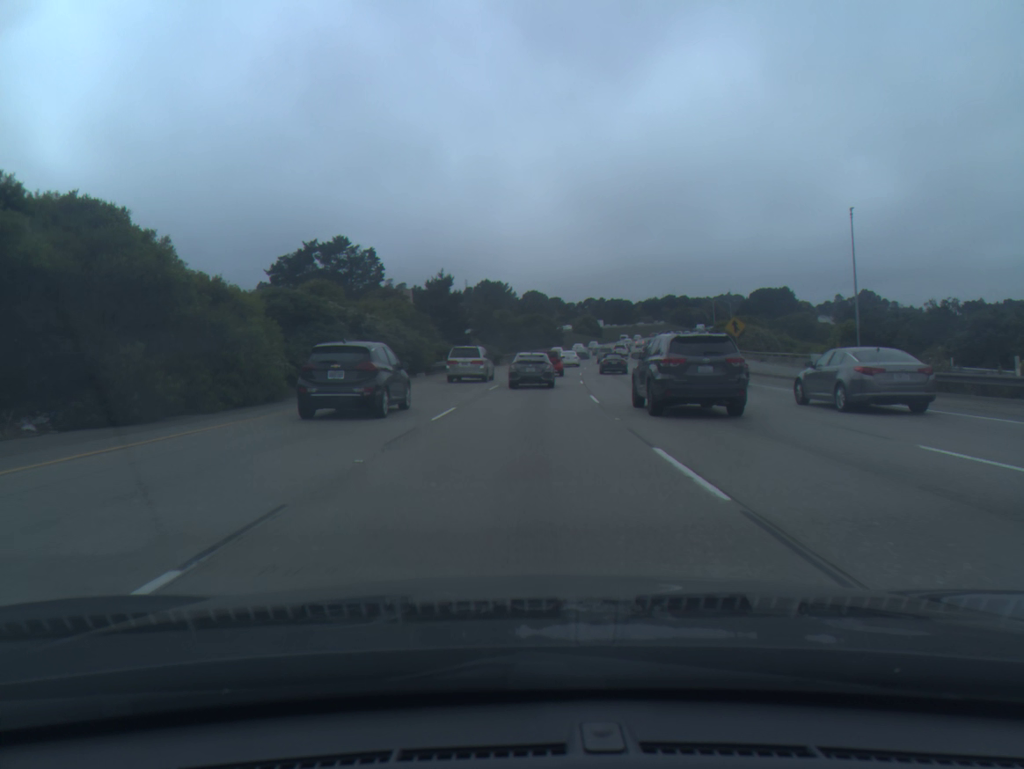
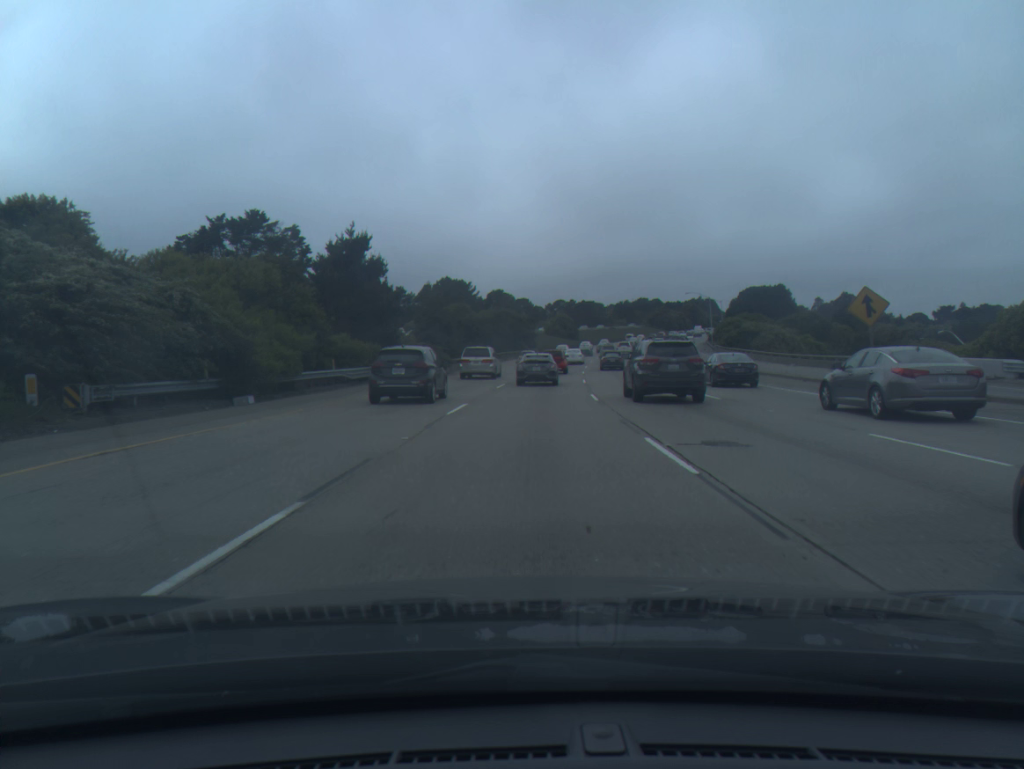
(+0.6, +27.5) m; +3°
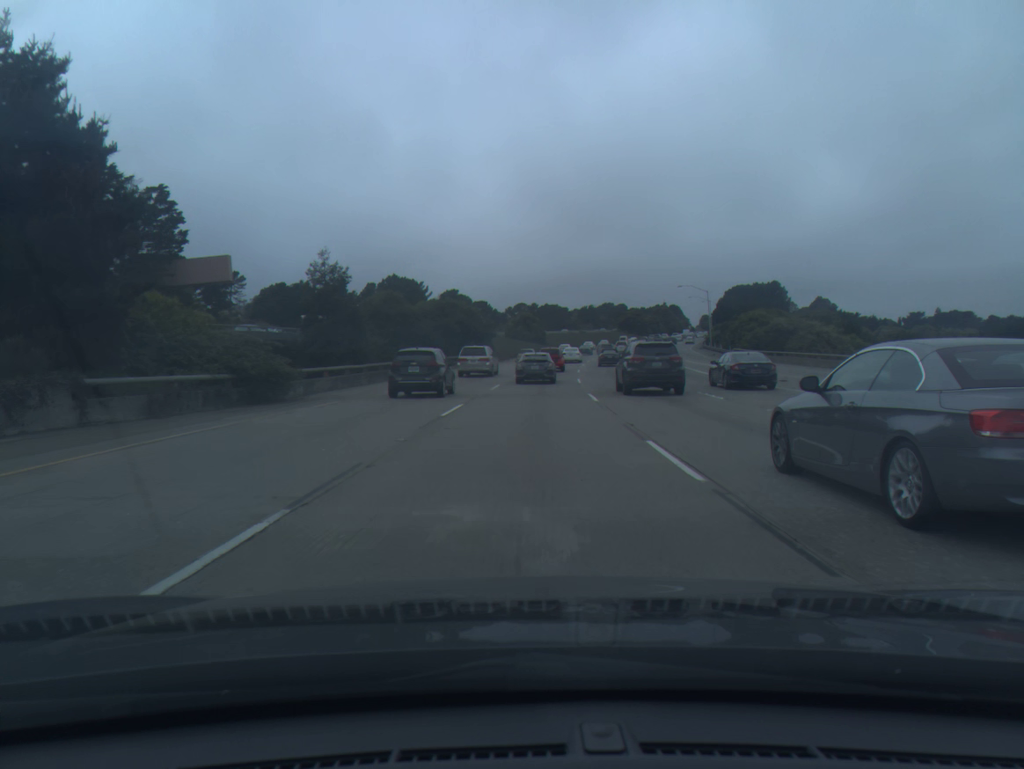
(+0.8, +29.6) m; +3°
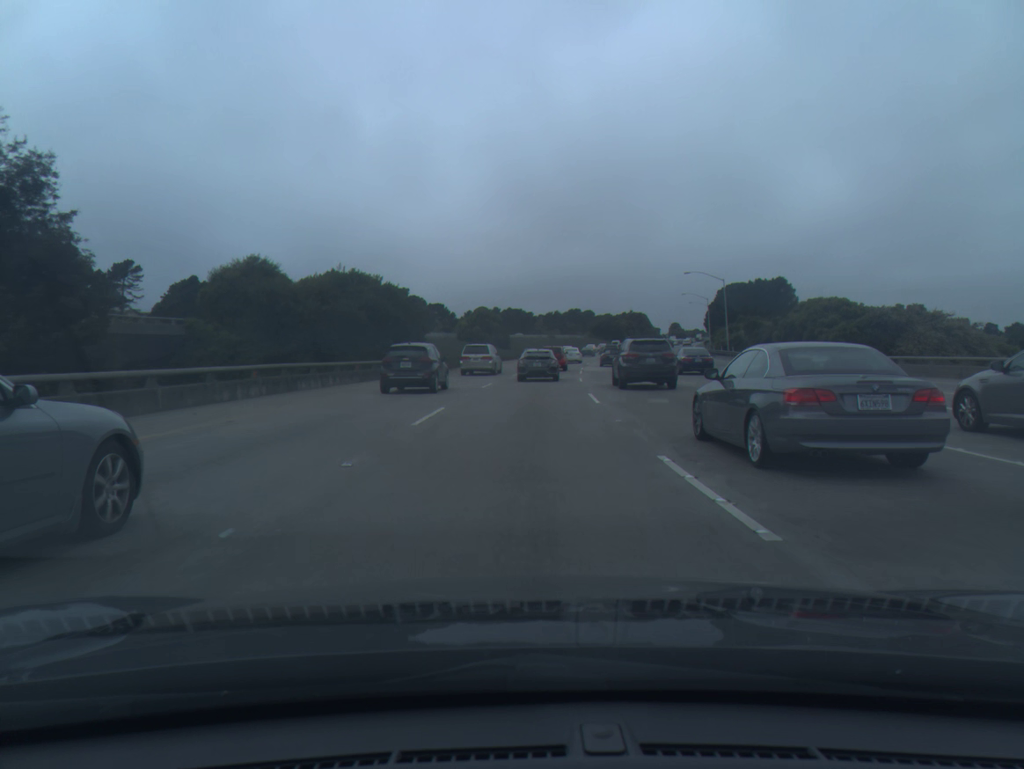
(+0.8, +31.0) m; +3°
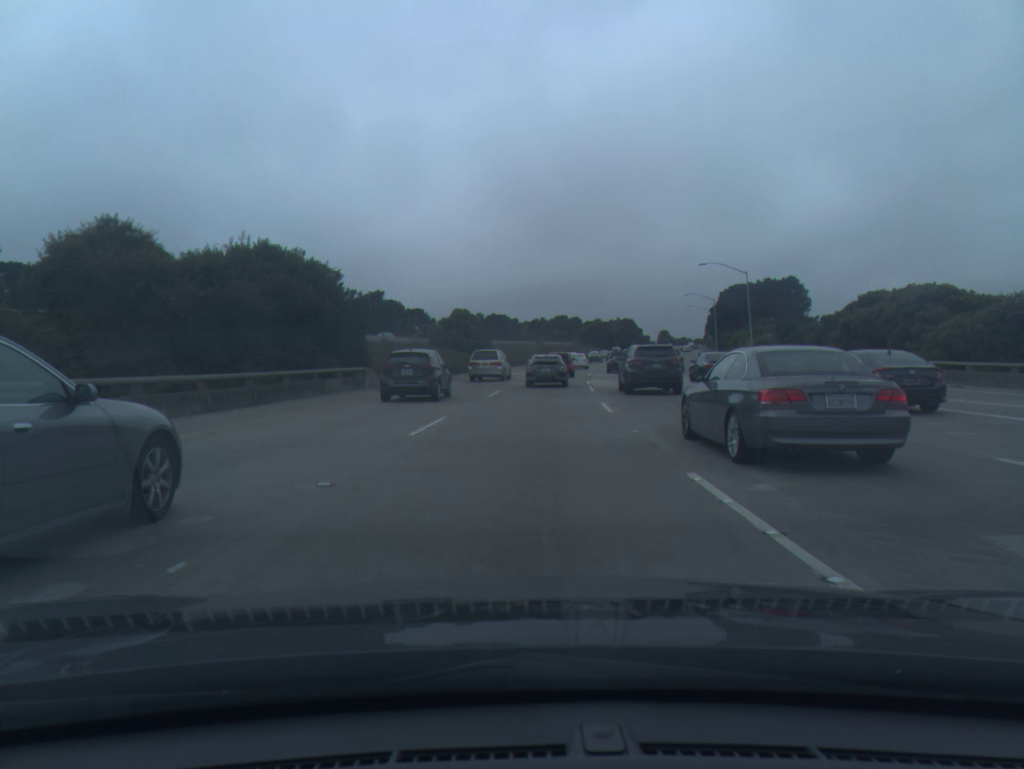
(+0.1, +15.5) m; +1°
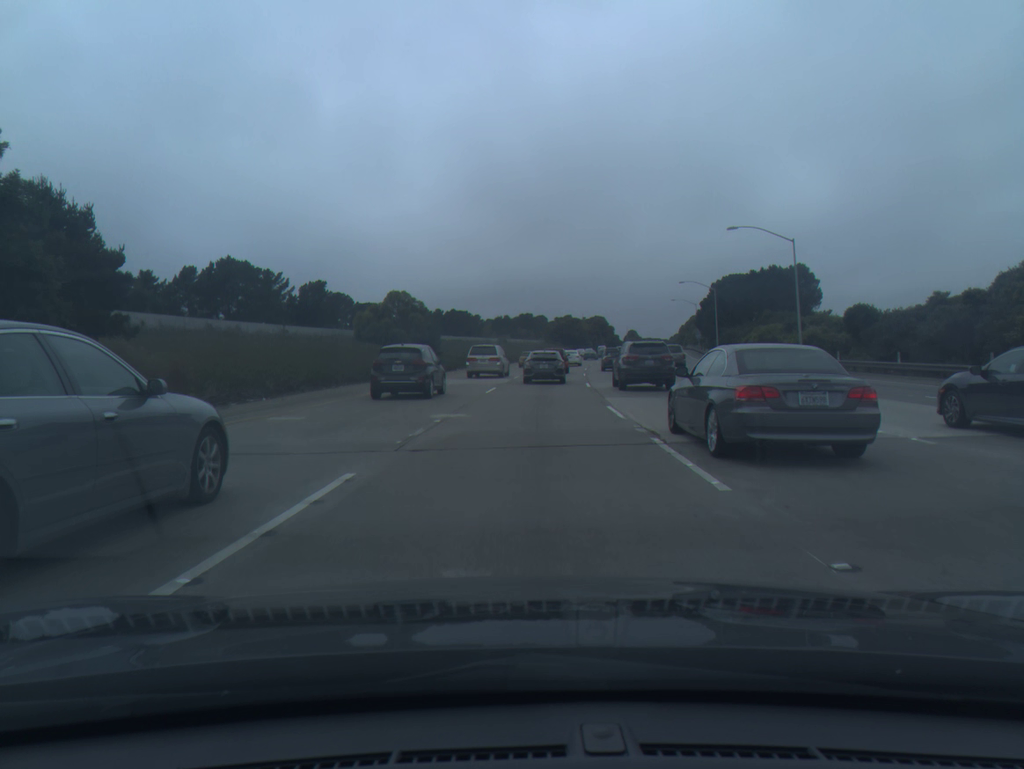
(+0.5, +22.9) m; +3°
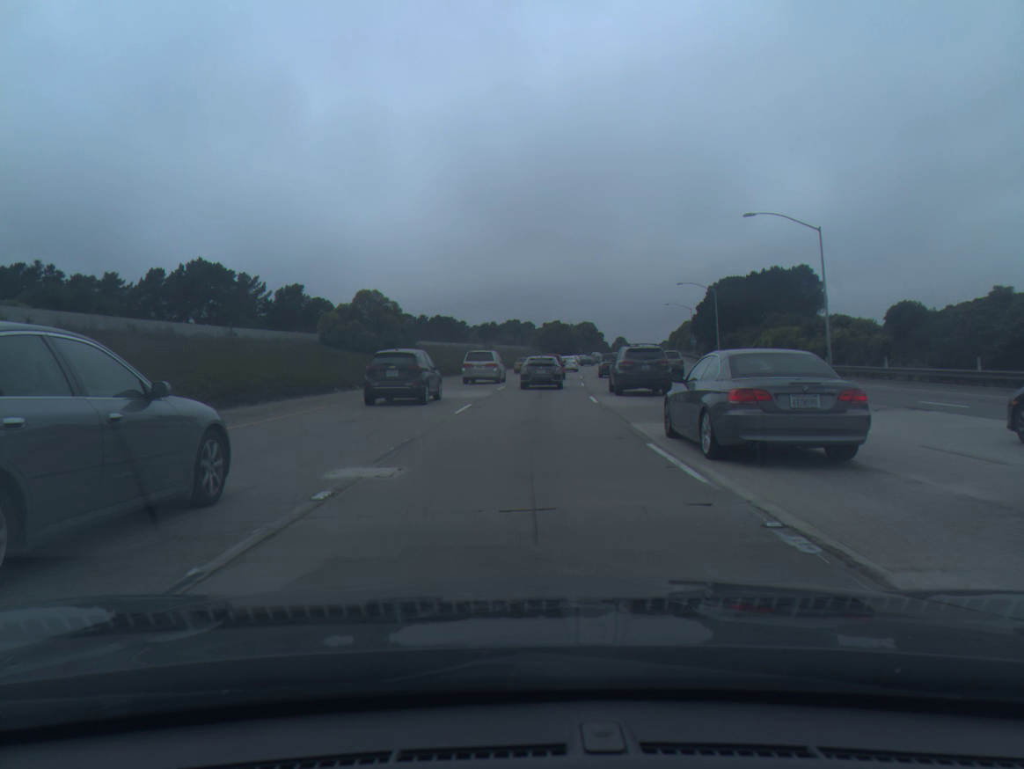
(+0.1, +7.6) m; +1°
